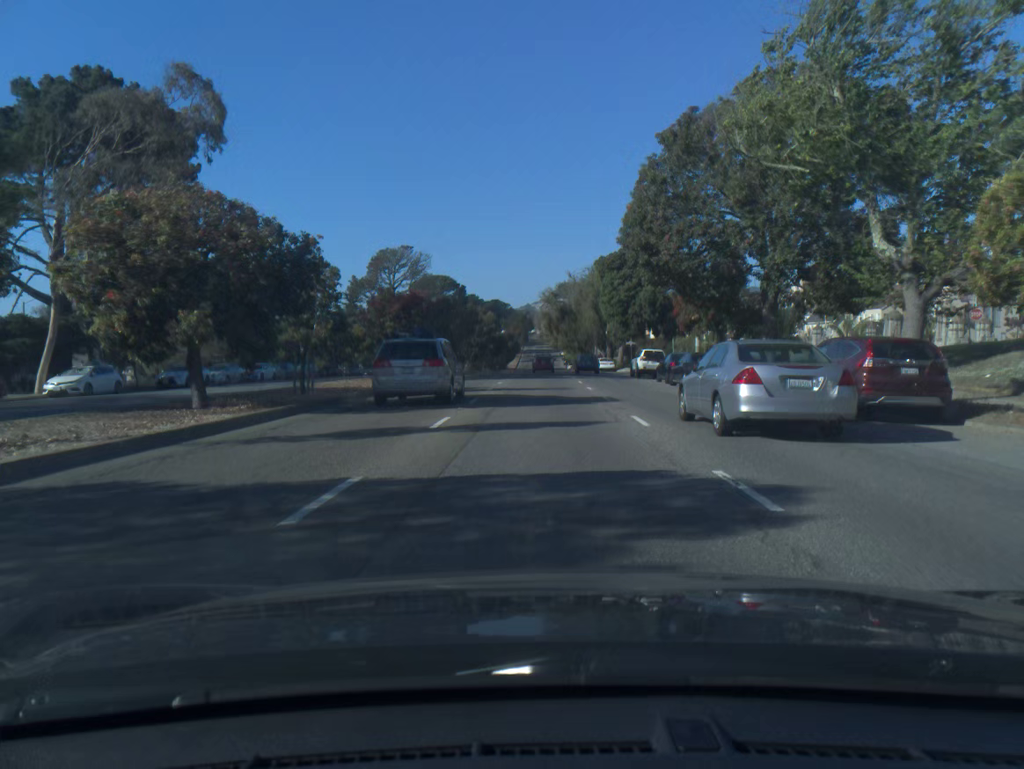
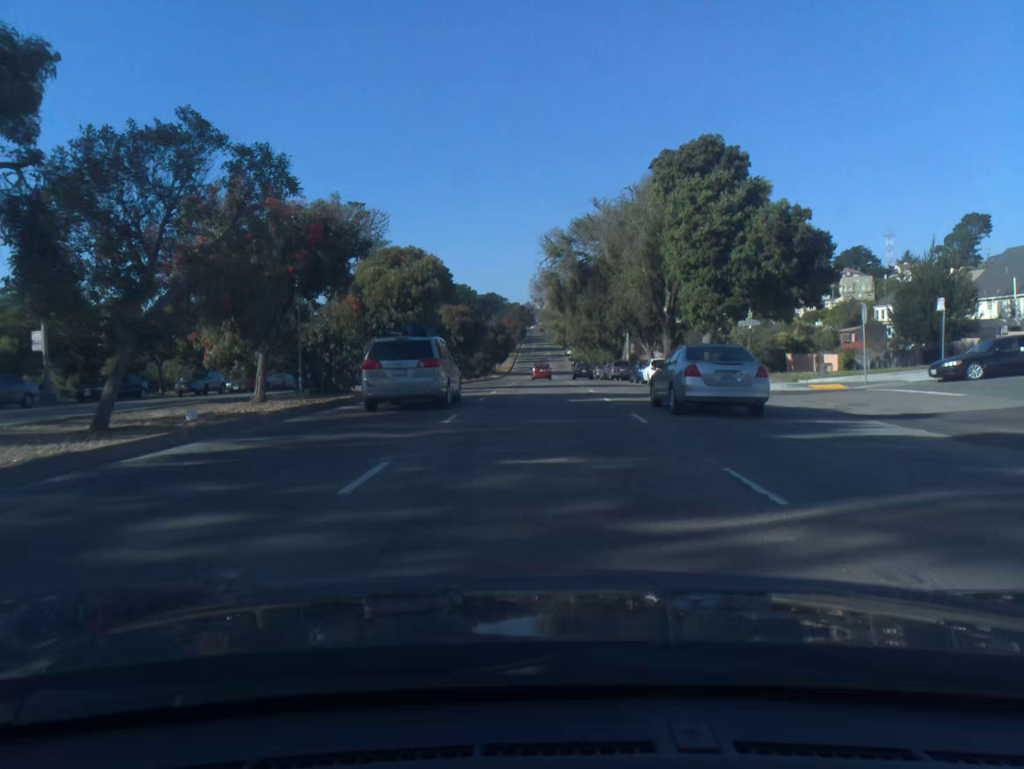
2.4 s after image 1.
(-0.1, +42.8) m; 0°
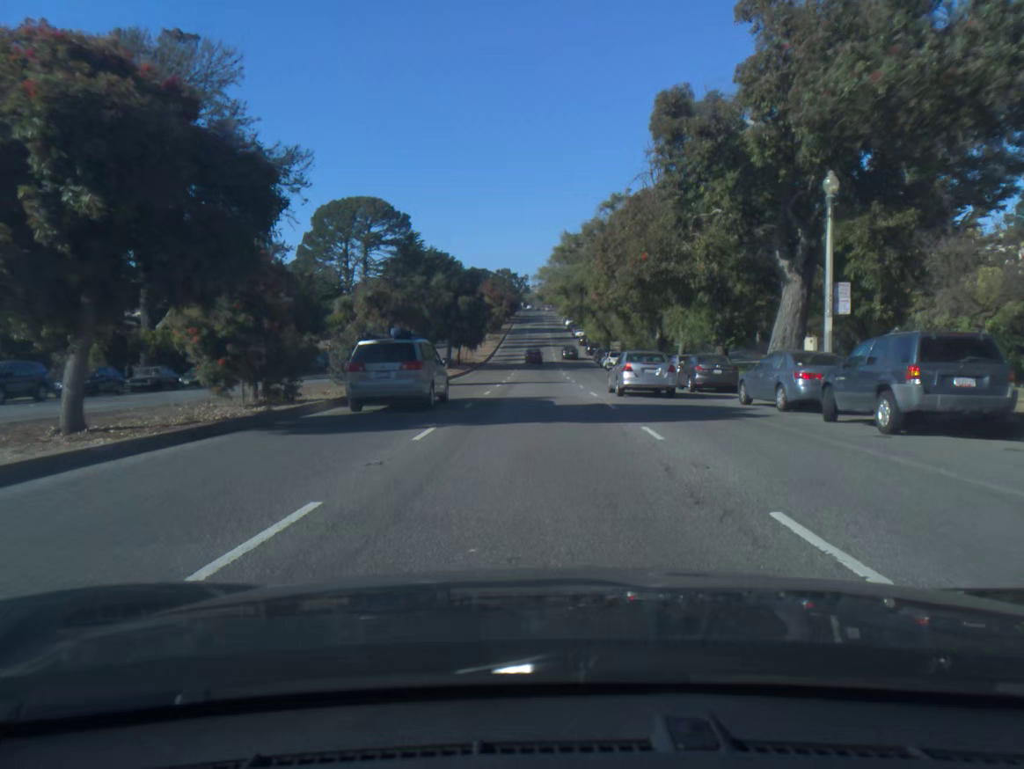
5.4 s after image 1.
(+0.1, +53.2) m; 0°
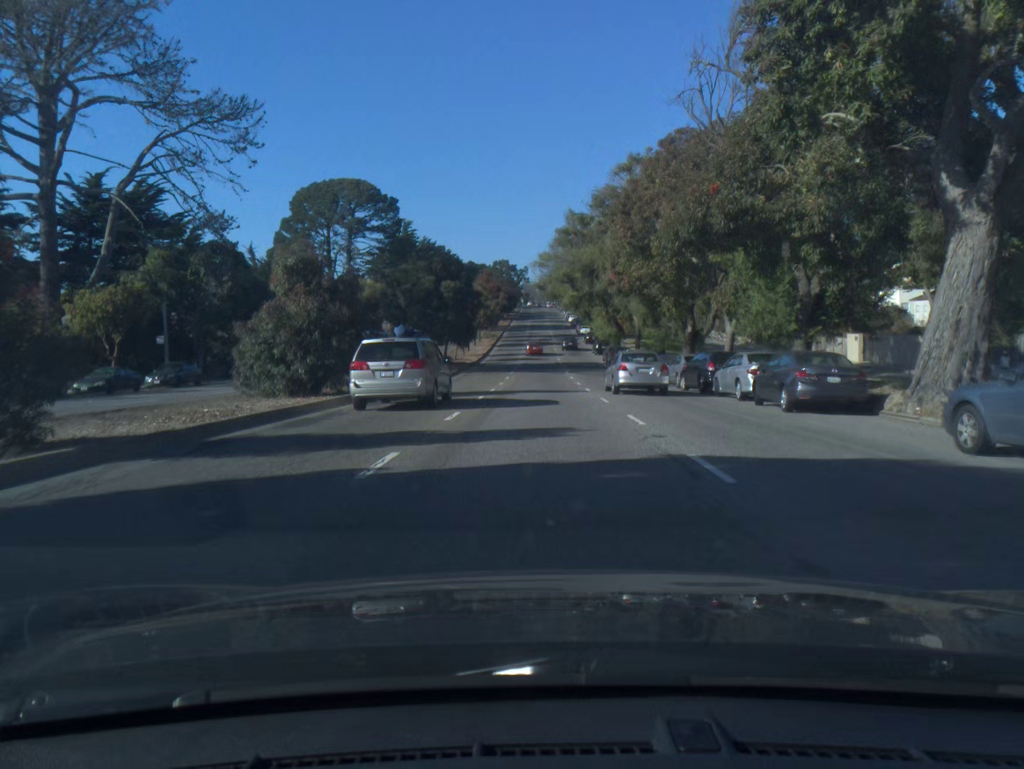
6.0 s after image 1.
(0.0, +11.1) m; 0°
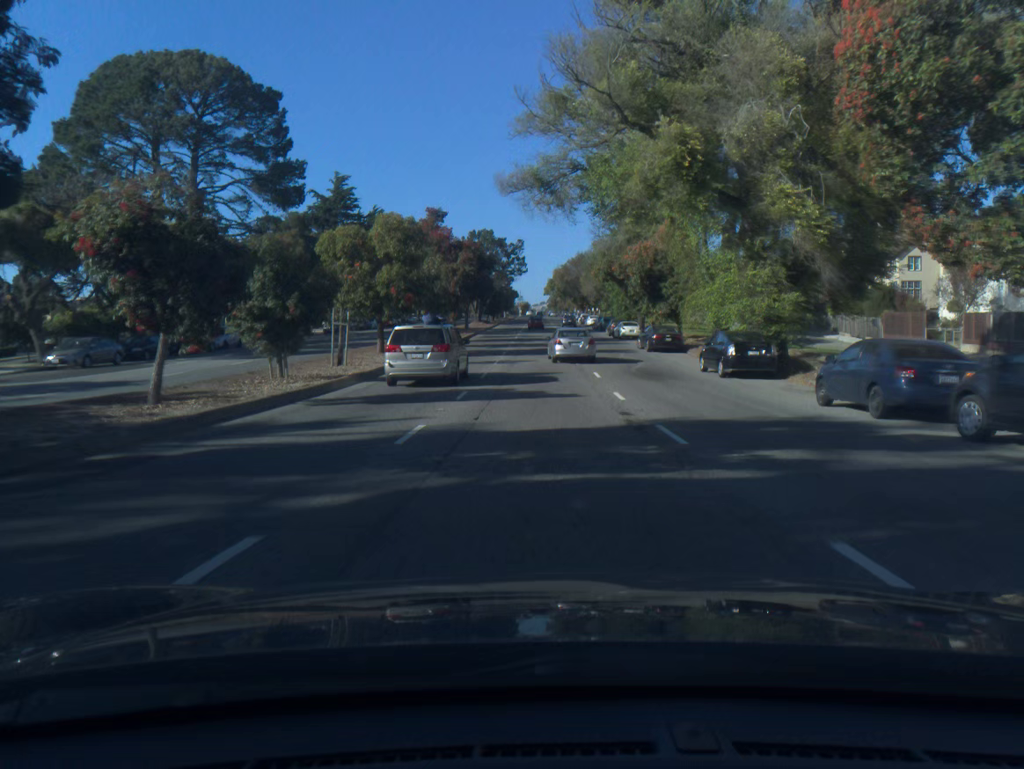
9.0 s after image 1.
(-0.1, +55.5) m; 0°
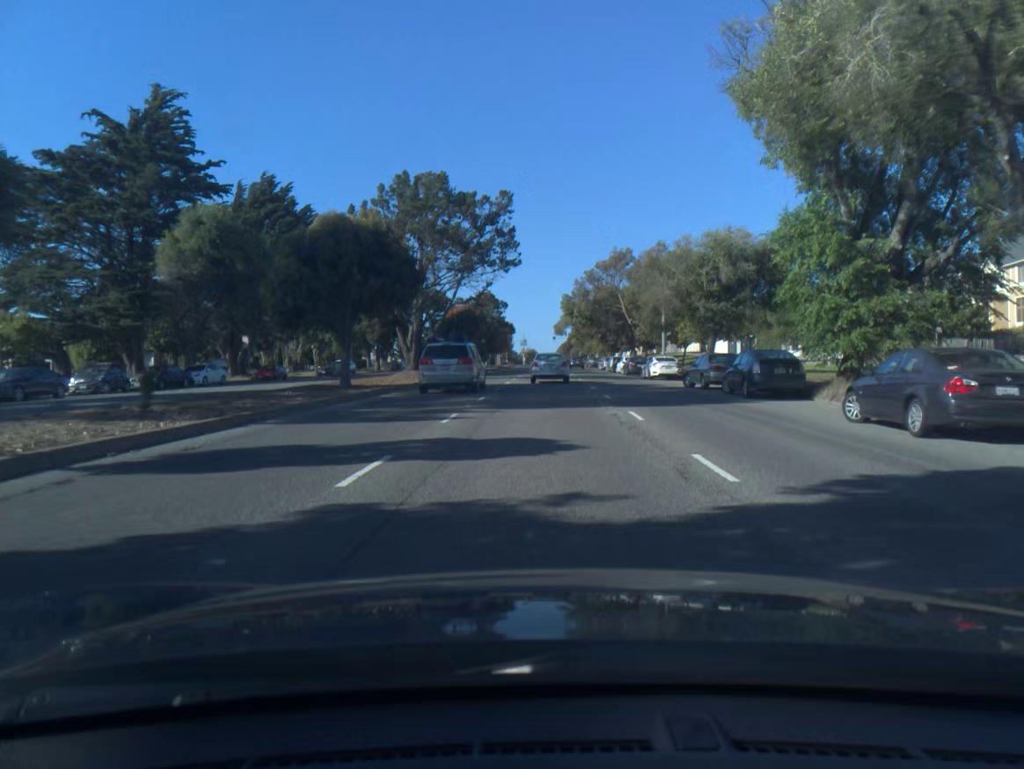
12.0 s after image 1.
(+0.2, +53.3) m; 0°
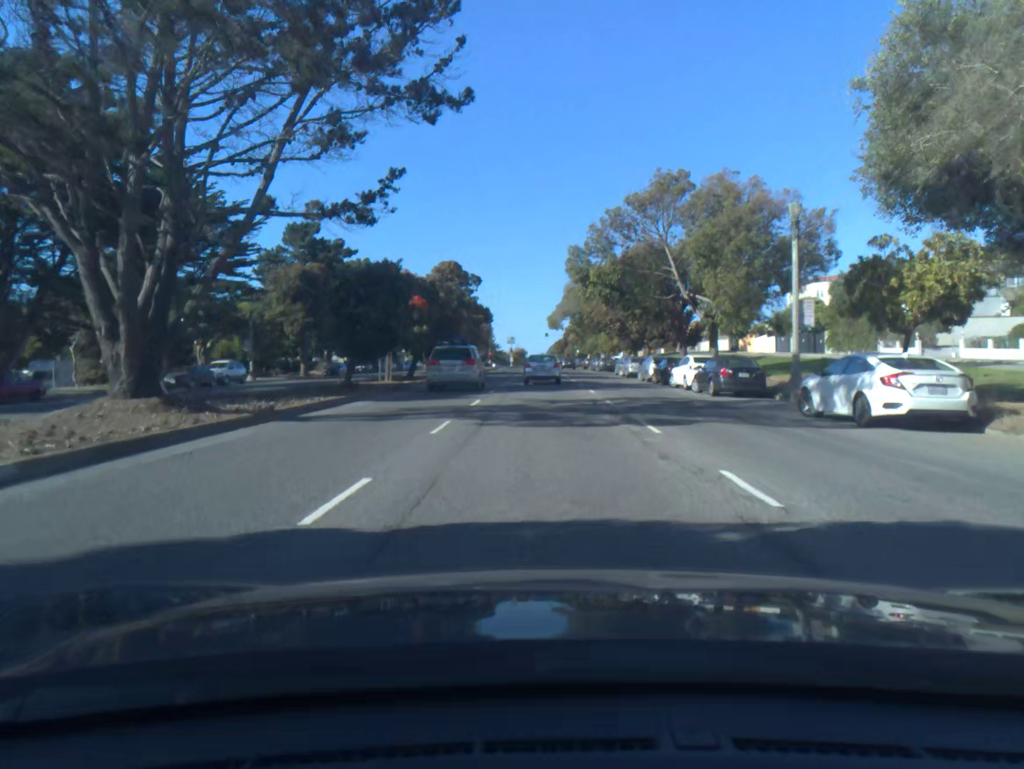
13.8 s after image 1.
(+0.1, +30.5) m; +1°
